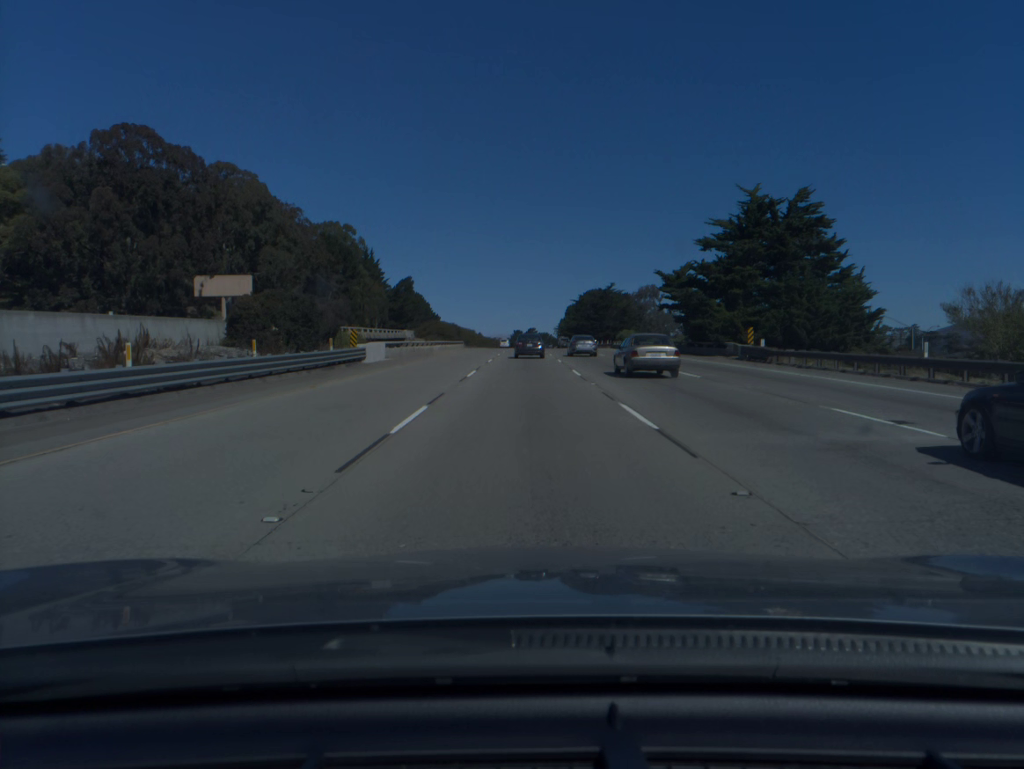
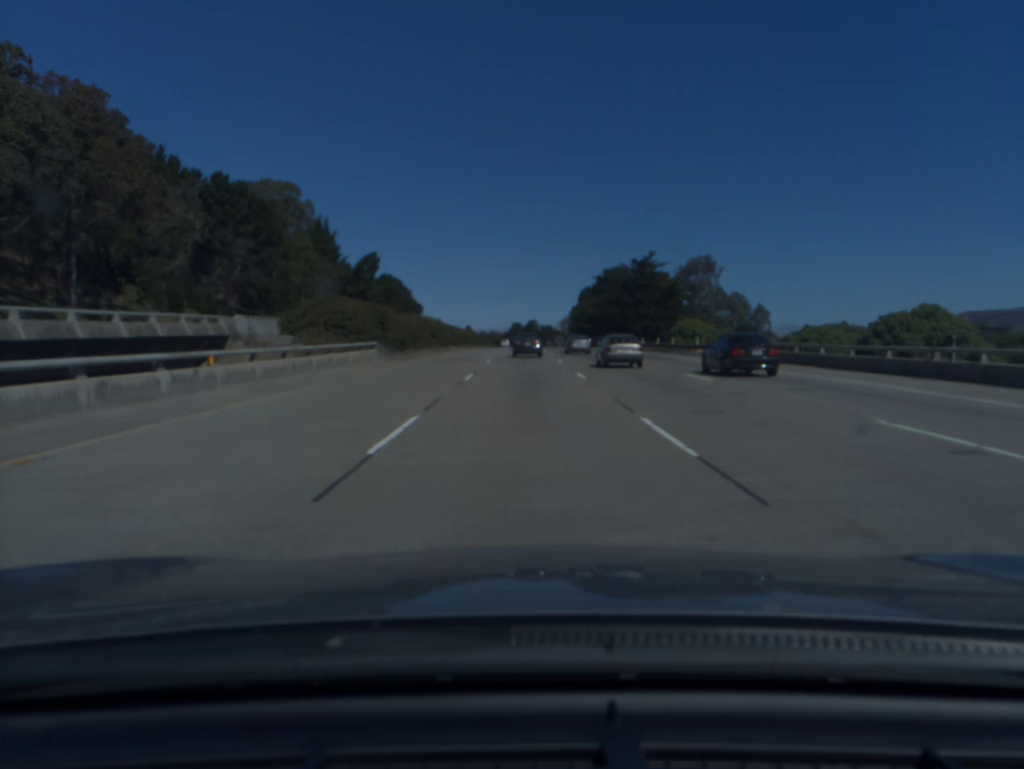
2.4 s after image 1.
(0.0, +60.8) m; 0°
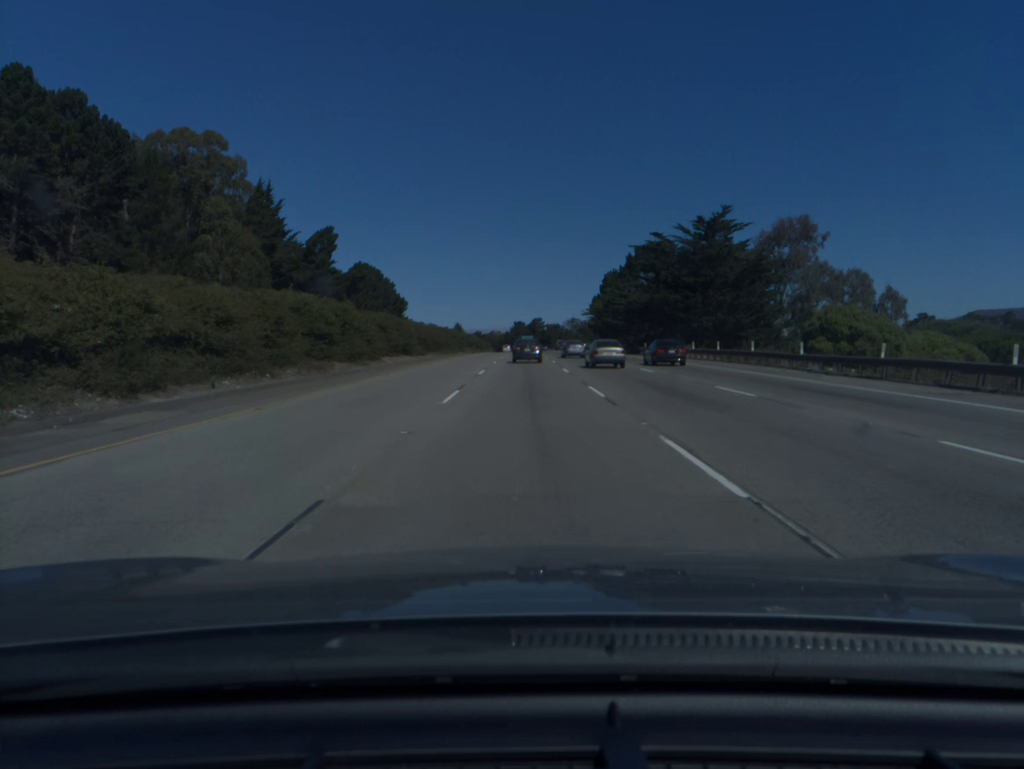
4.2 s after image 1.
(-0.1, +45.3) m; 0°
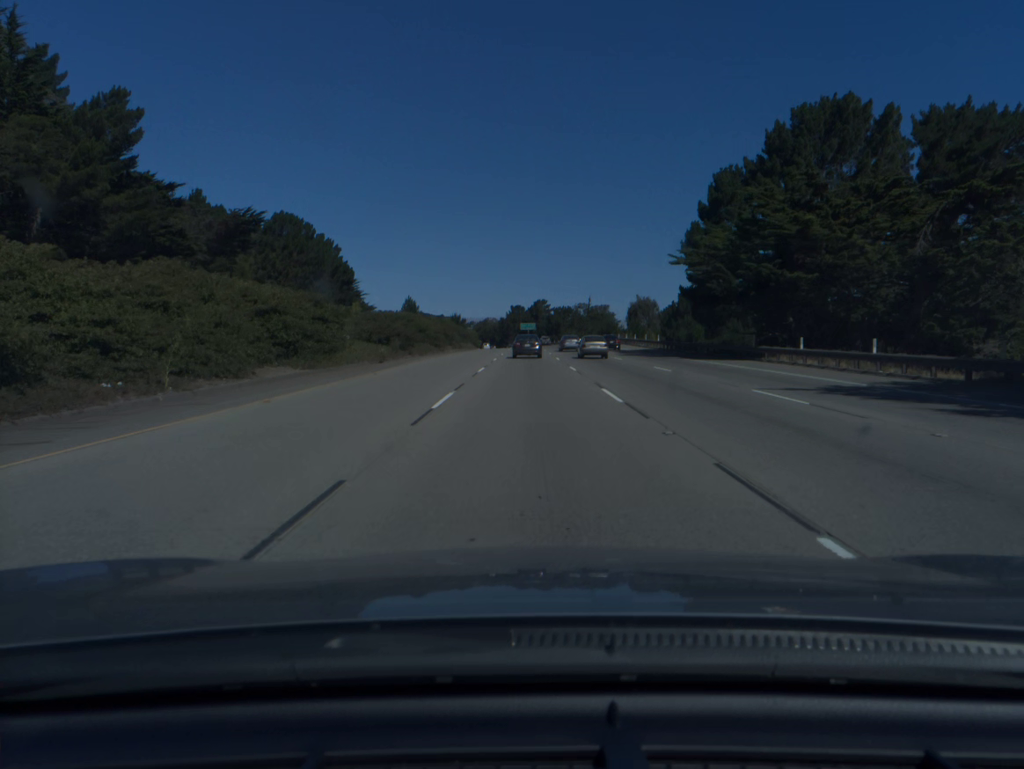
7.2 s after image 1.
(0.0, +75.6) m; 0°
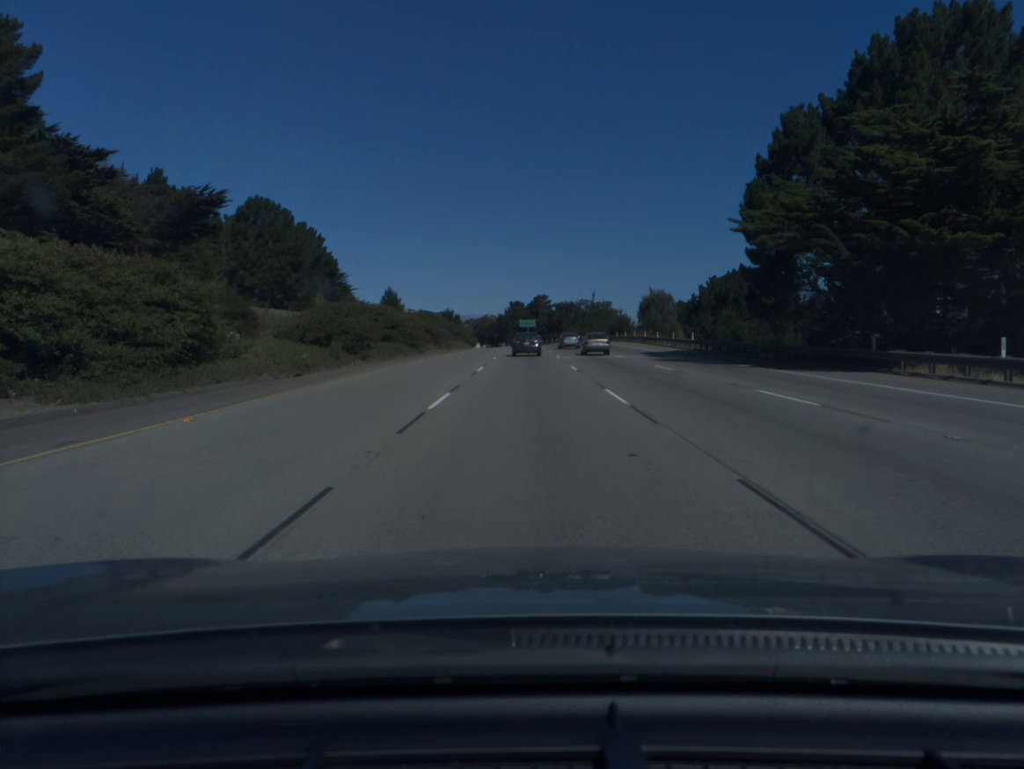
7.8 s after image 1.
(0.0, +15.2) m; 0°
